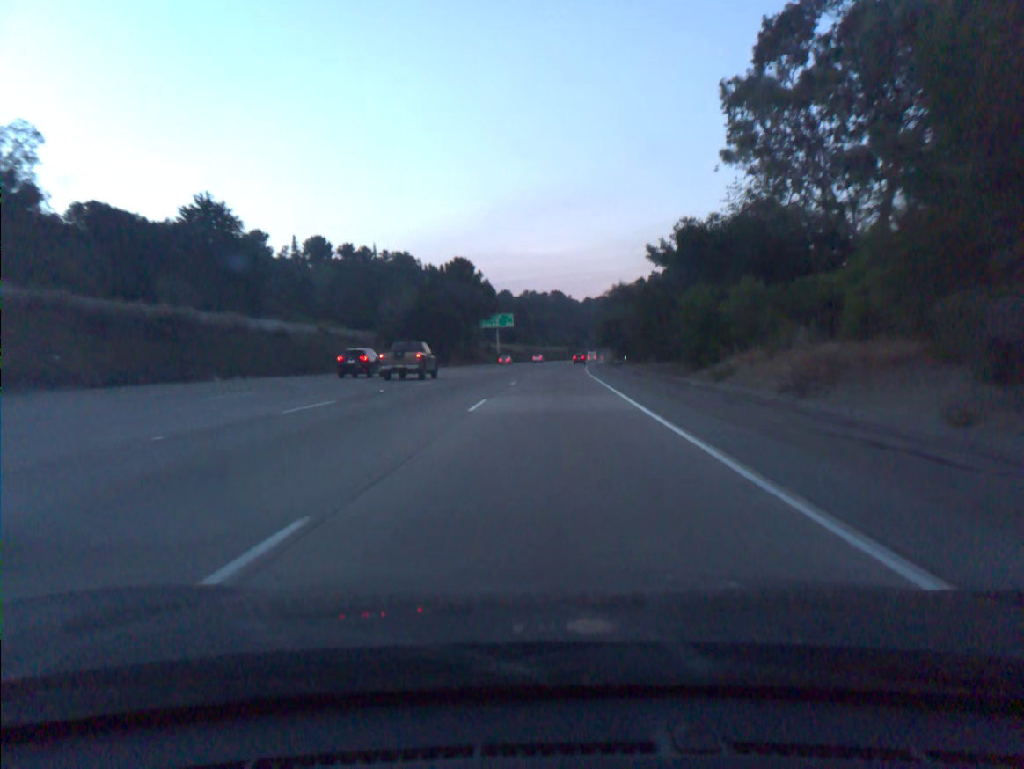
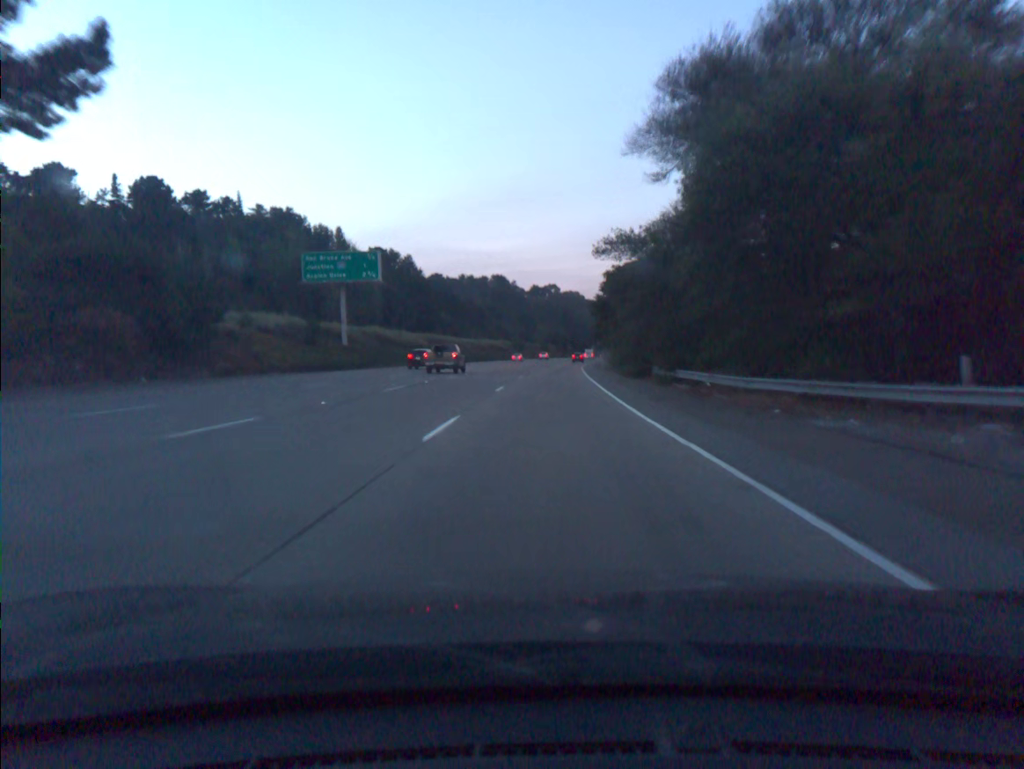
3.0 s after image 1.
(+3.6, +92.4) m; +4°
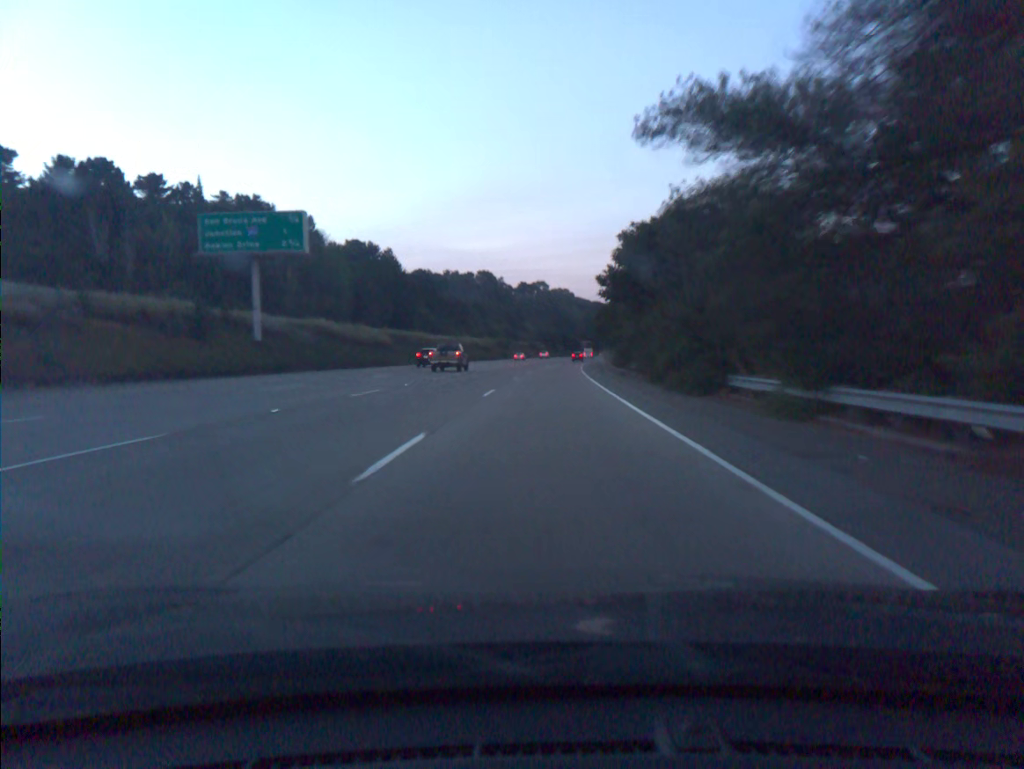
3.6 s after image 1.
(+0.1, +18.5) m; +1°
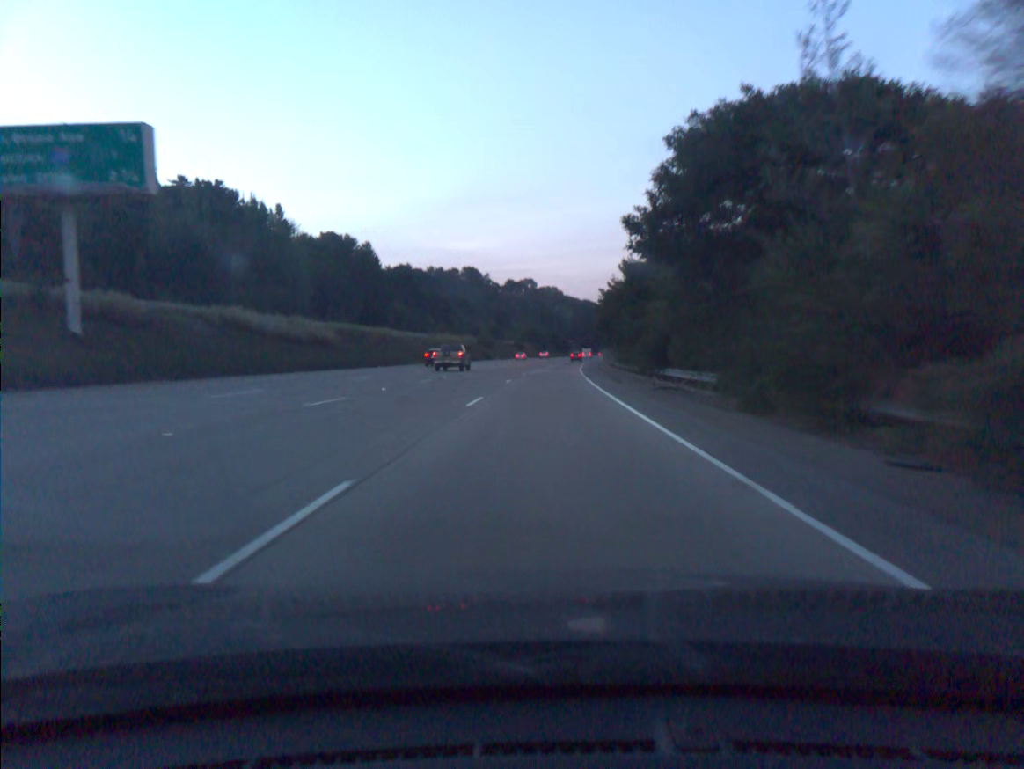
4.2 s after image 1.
(+0.1, +18.5) m; +1°
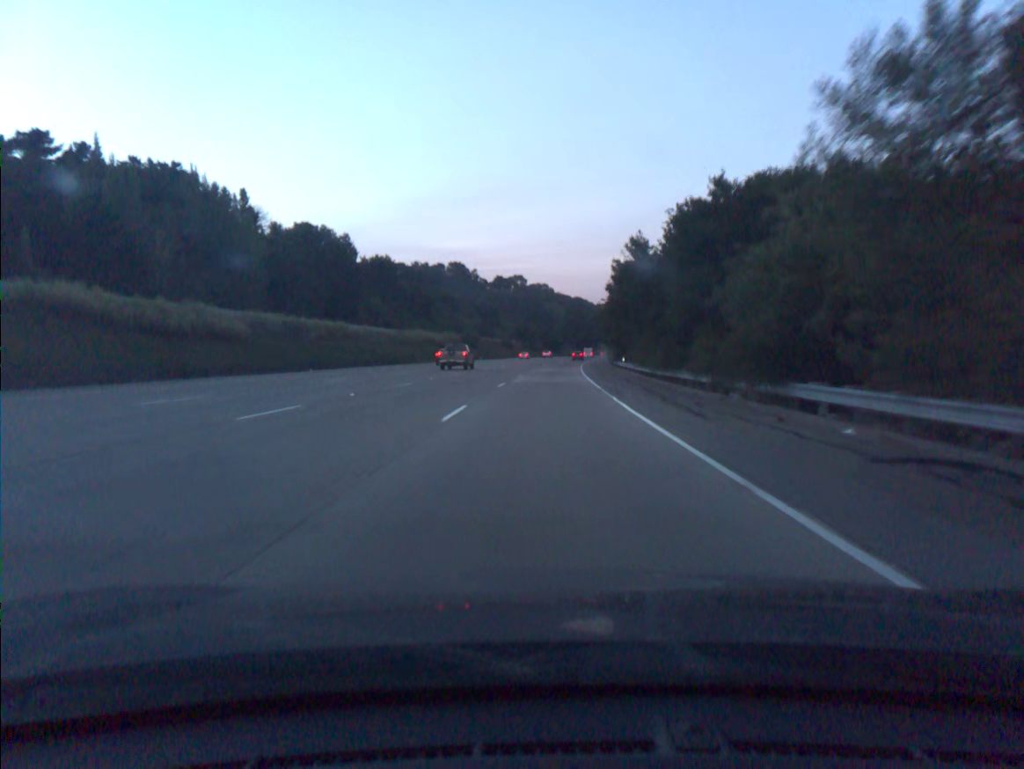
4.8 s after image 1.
(+0.1, +18.5) m; +1°
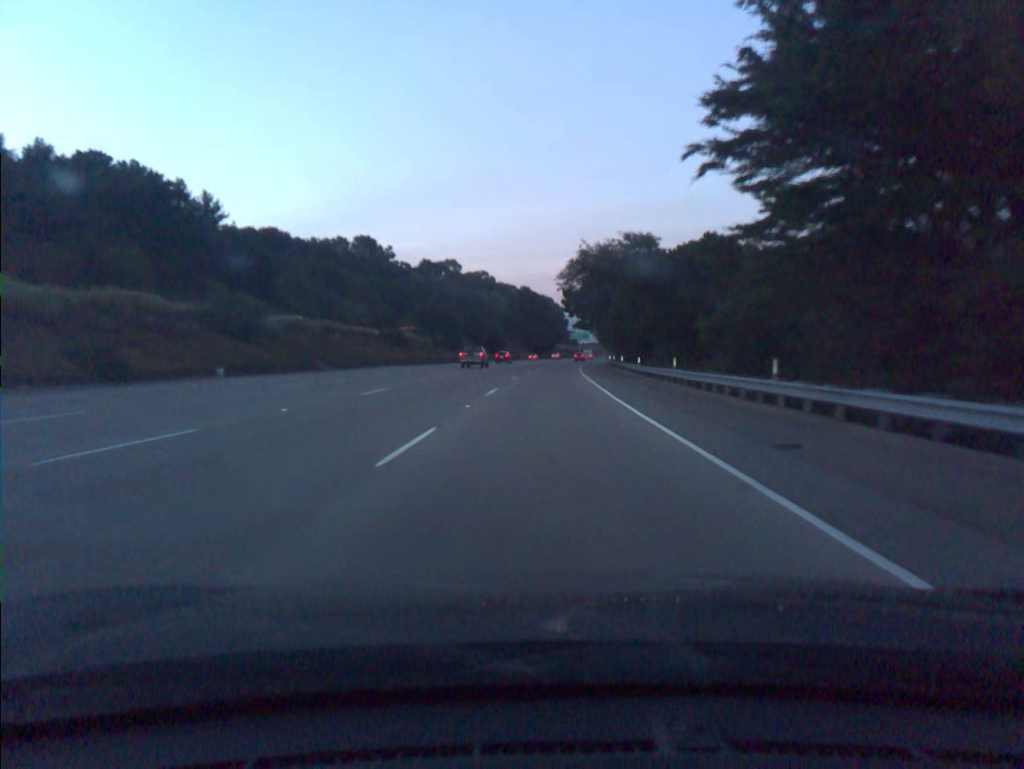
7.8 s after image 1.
(+3.1, +92.3) m; +4°
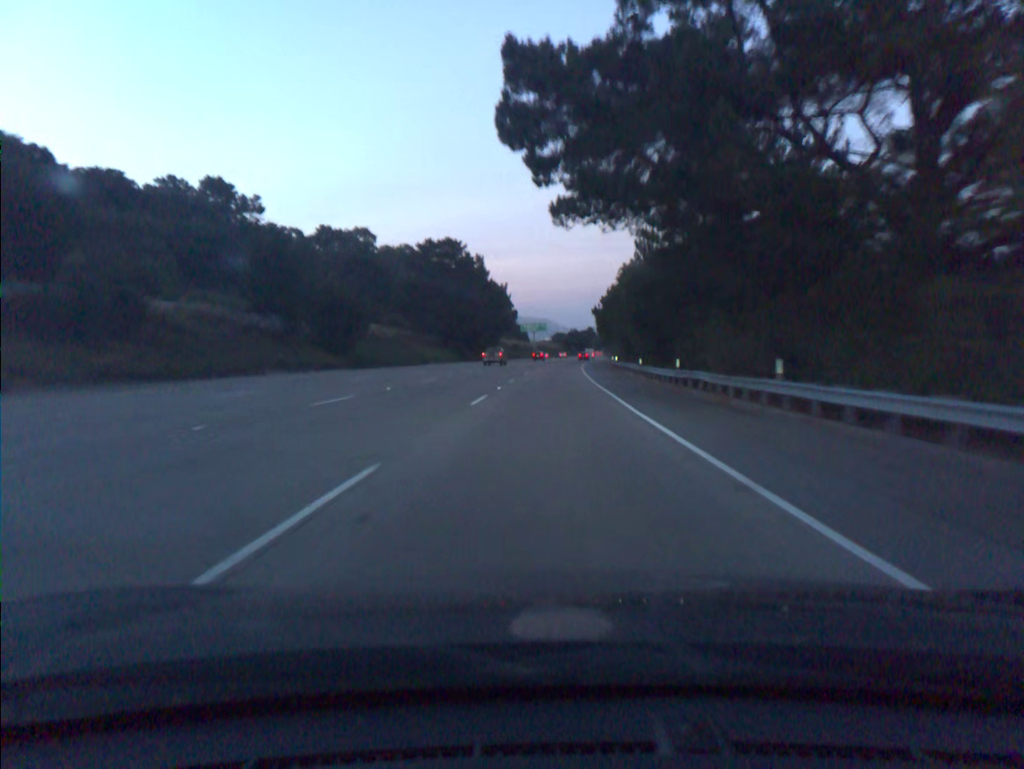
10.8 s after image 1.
(+2.9, +92.0) m; +4°
